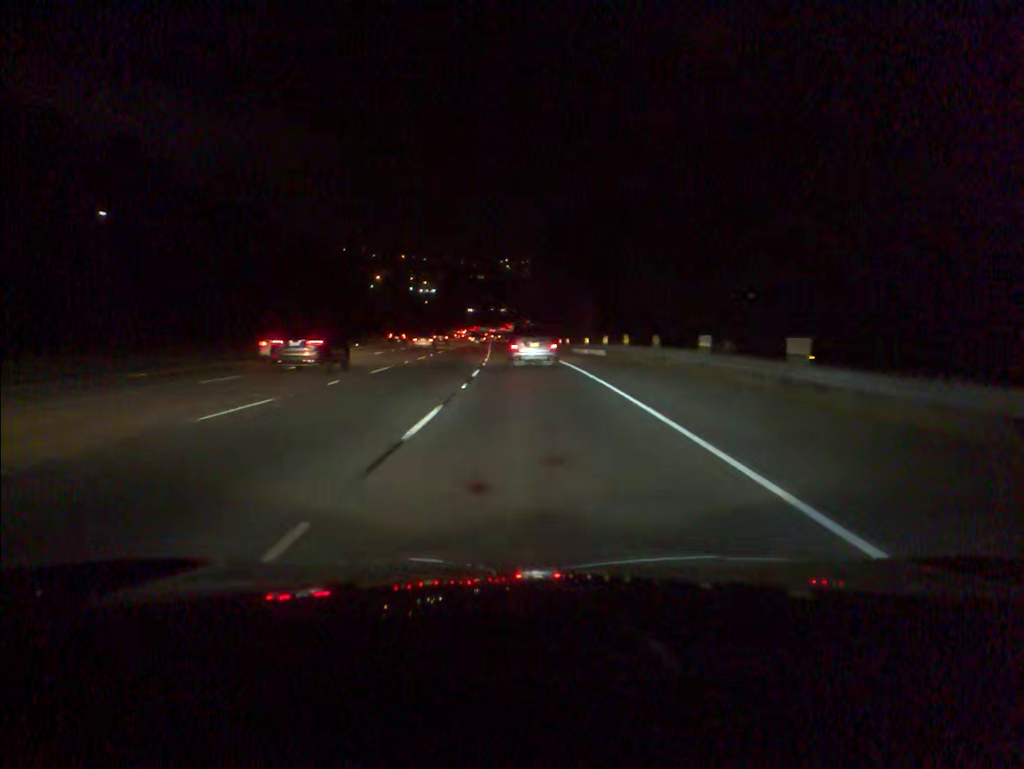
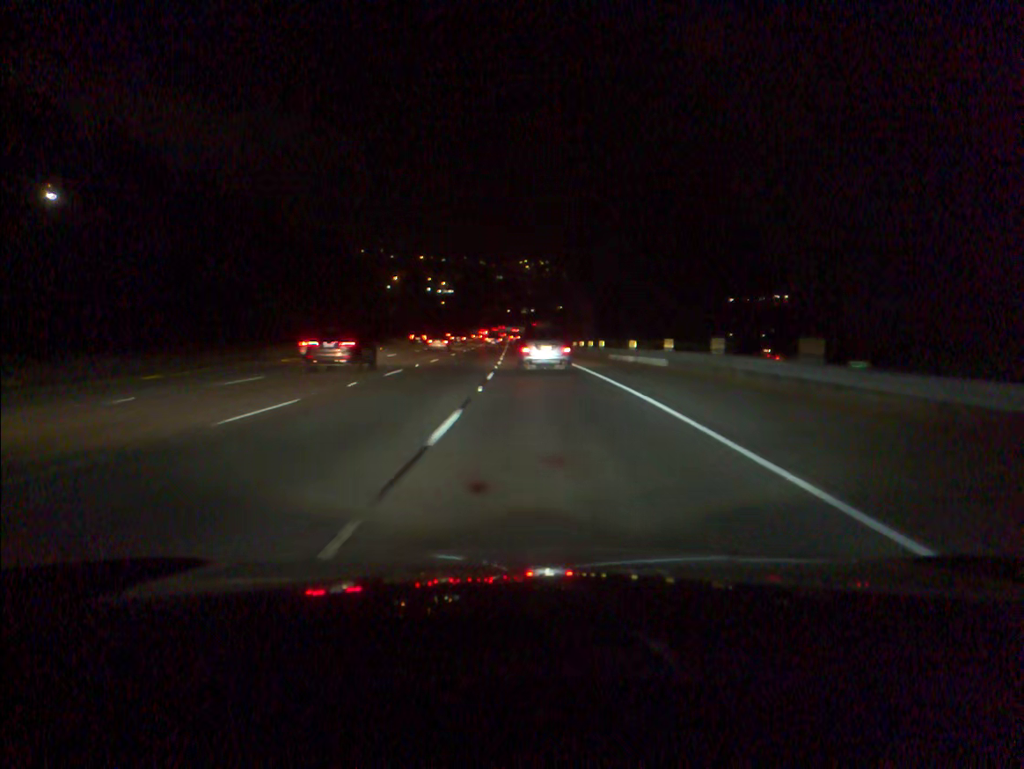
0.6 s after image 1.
(-0.2, +14.8) m; -1°
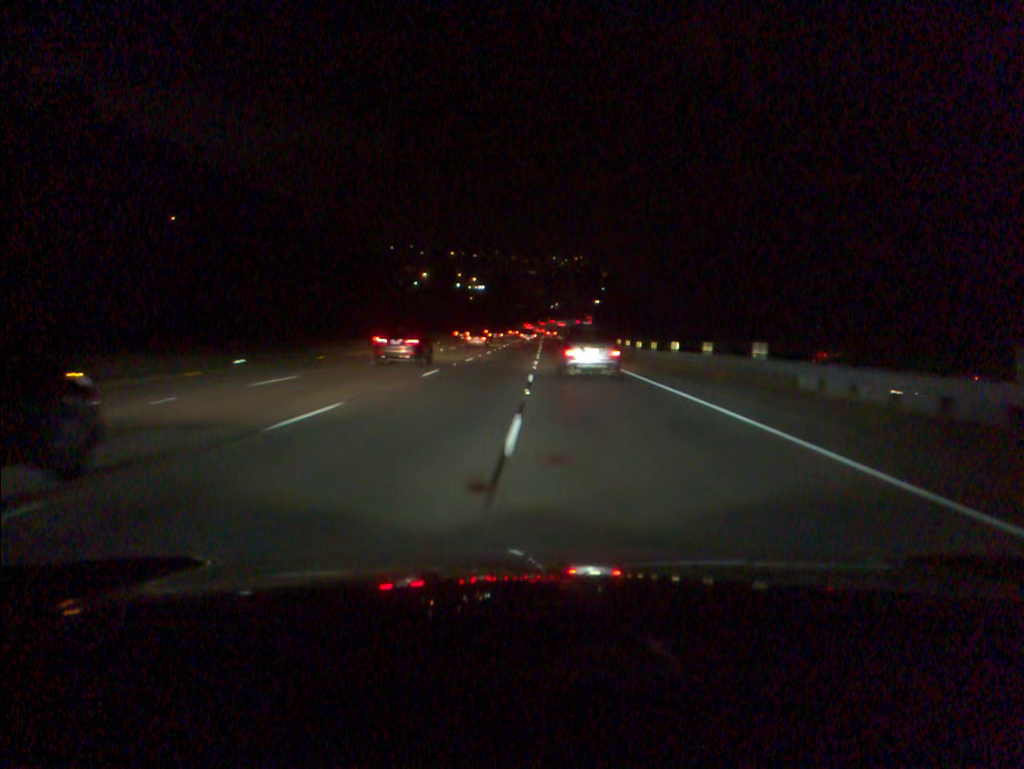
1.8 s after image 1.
(-0.7, +29.9) m; -2°
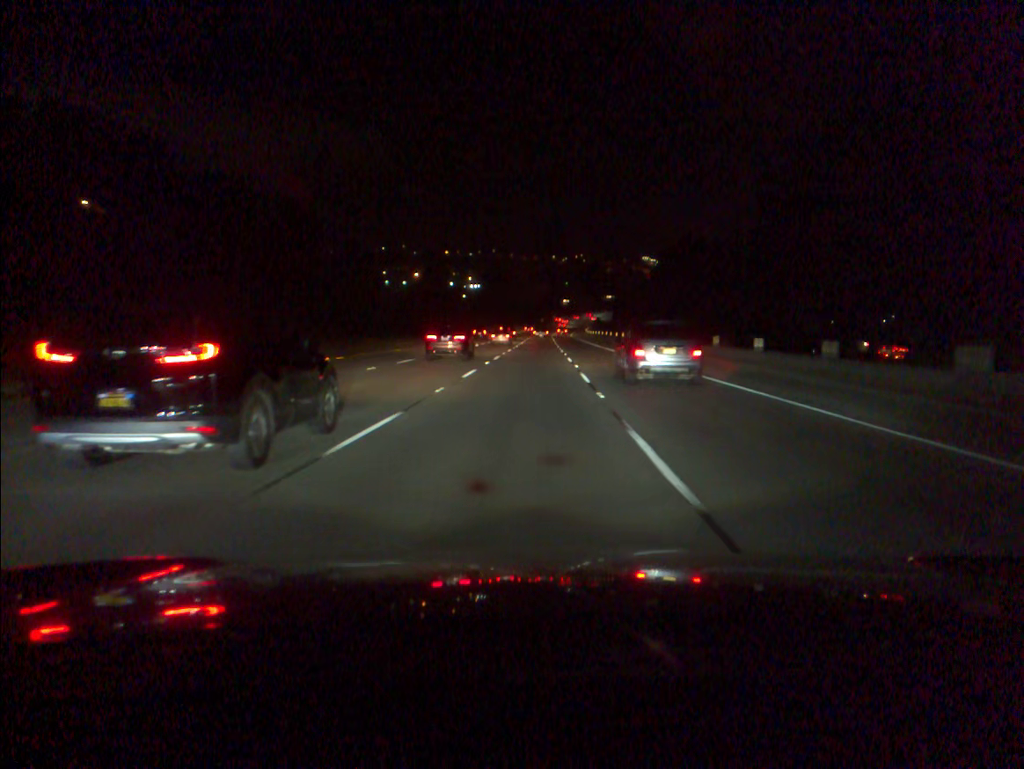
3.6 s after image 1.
(-0.4, +46.4) m; 0°
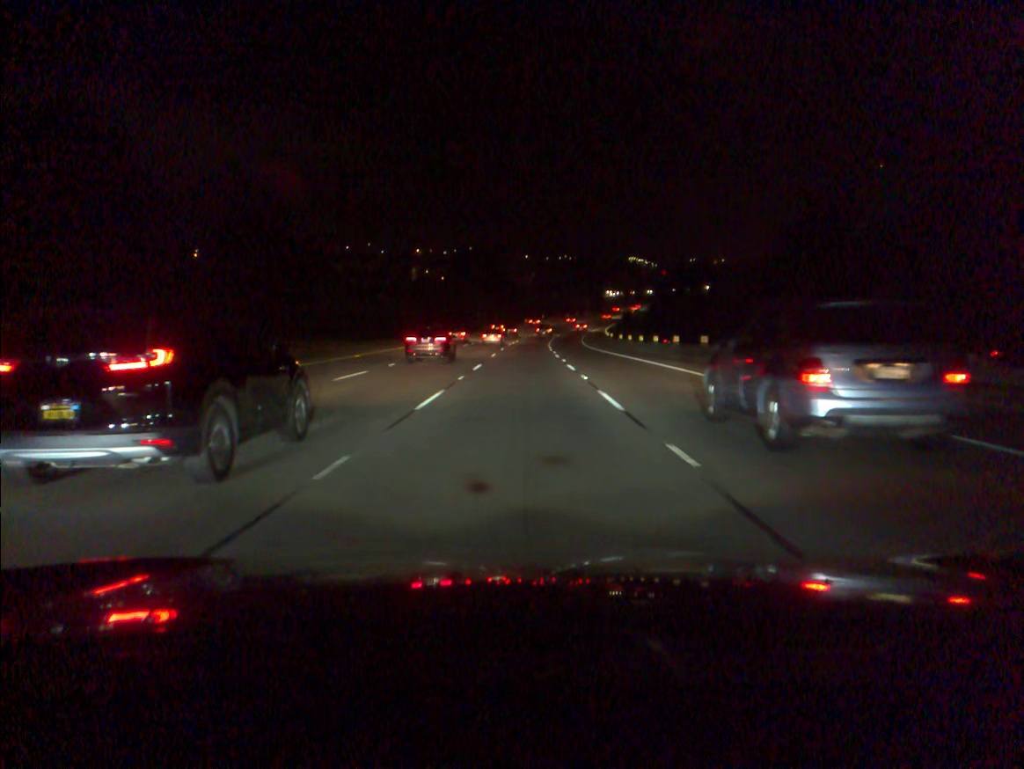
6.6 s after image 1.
(+1.6, +82.1) m; +1°
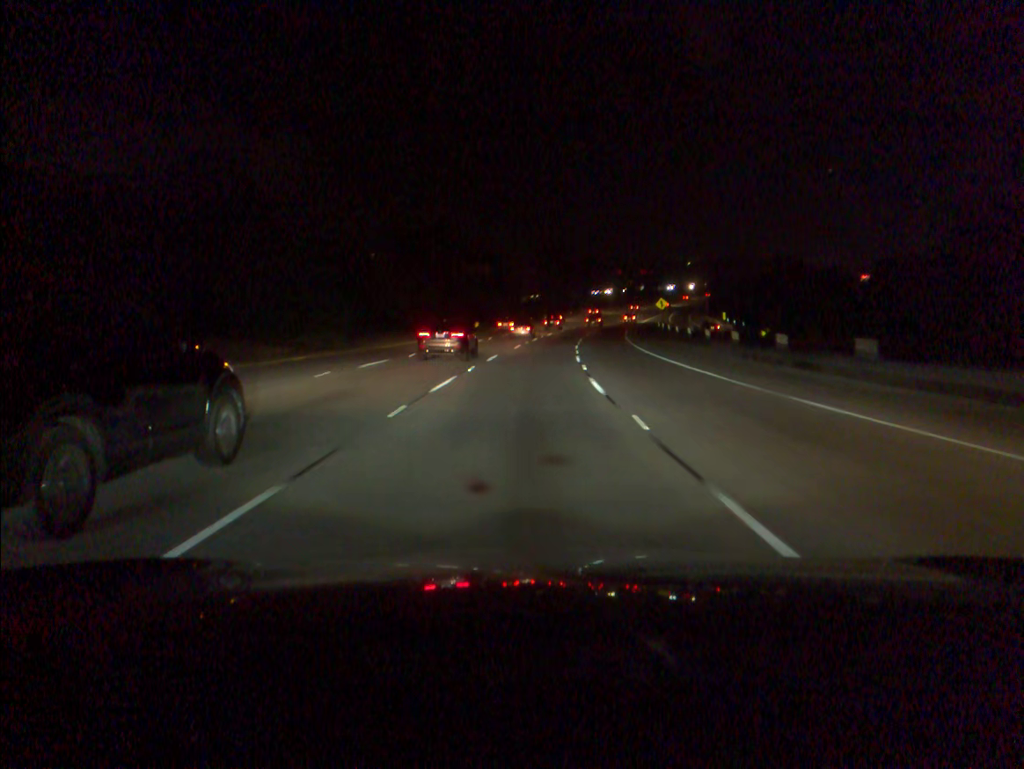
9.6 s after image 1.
(+1.0, +84.7) m; +3°
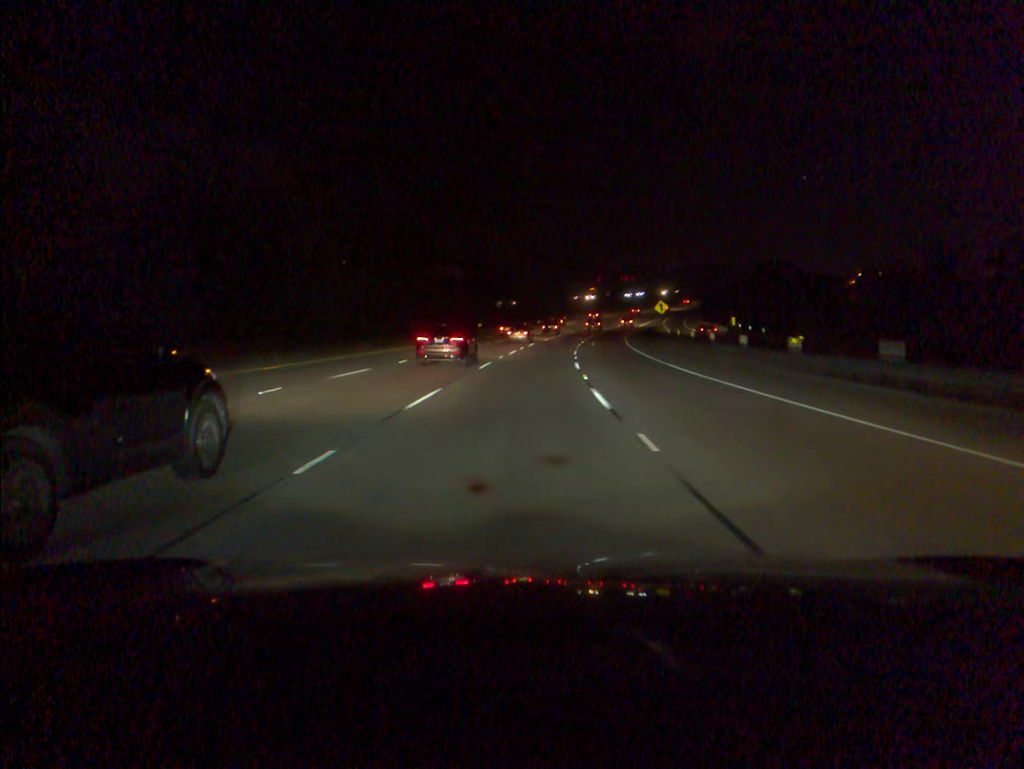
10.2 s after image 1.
(+0.2, +17.0) m; +2°
